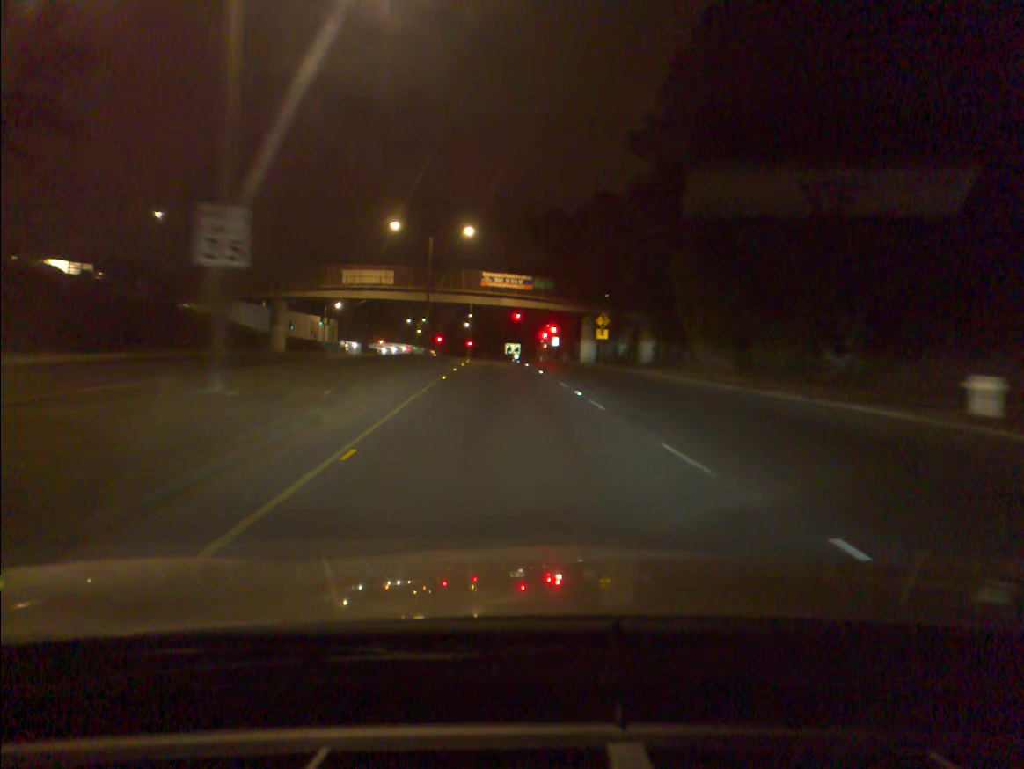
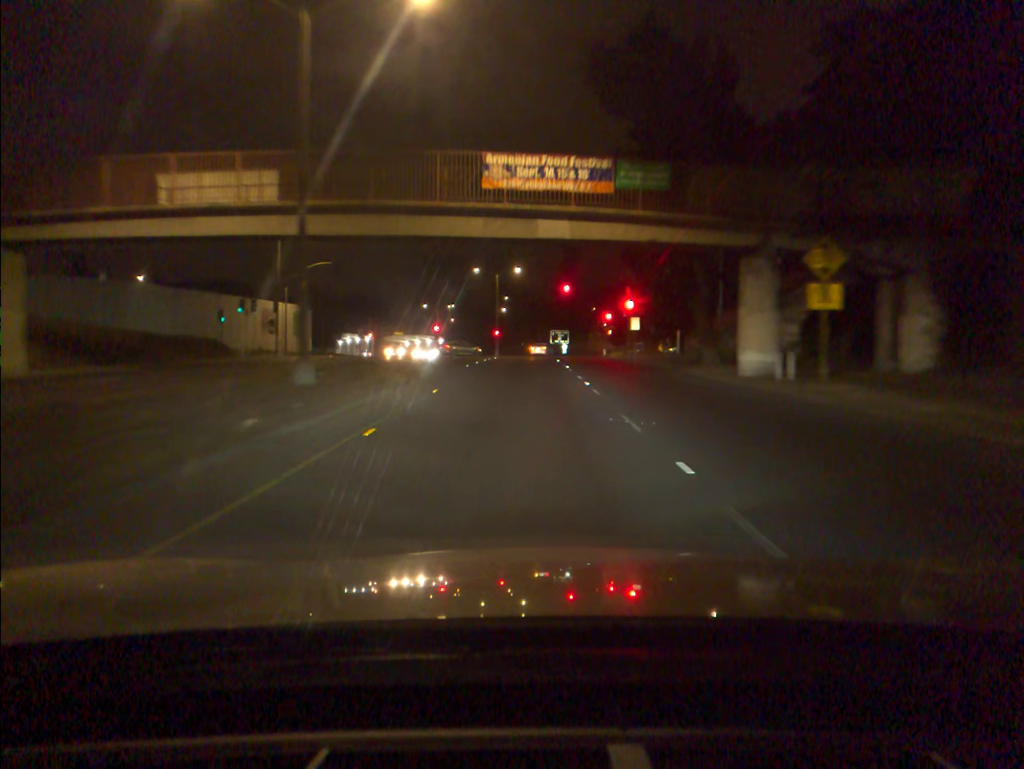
(-1.2, +41.0) m; -3°
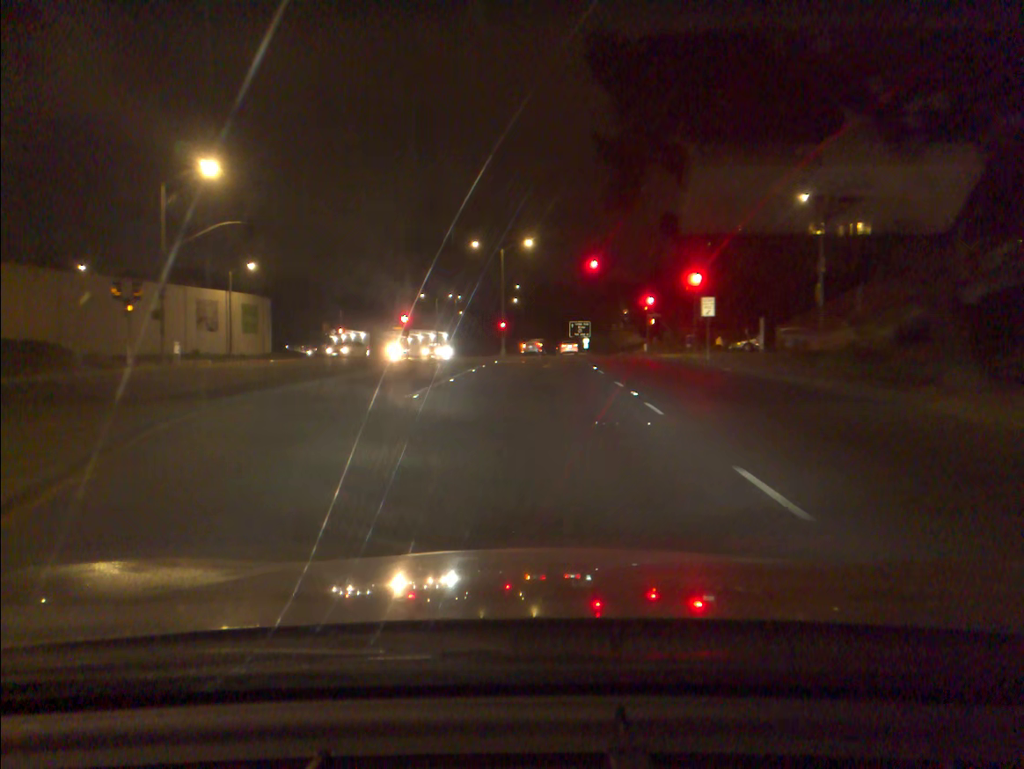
(-0.1, +20.1) m; -1°
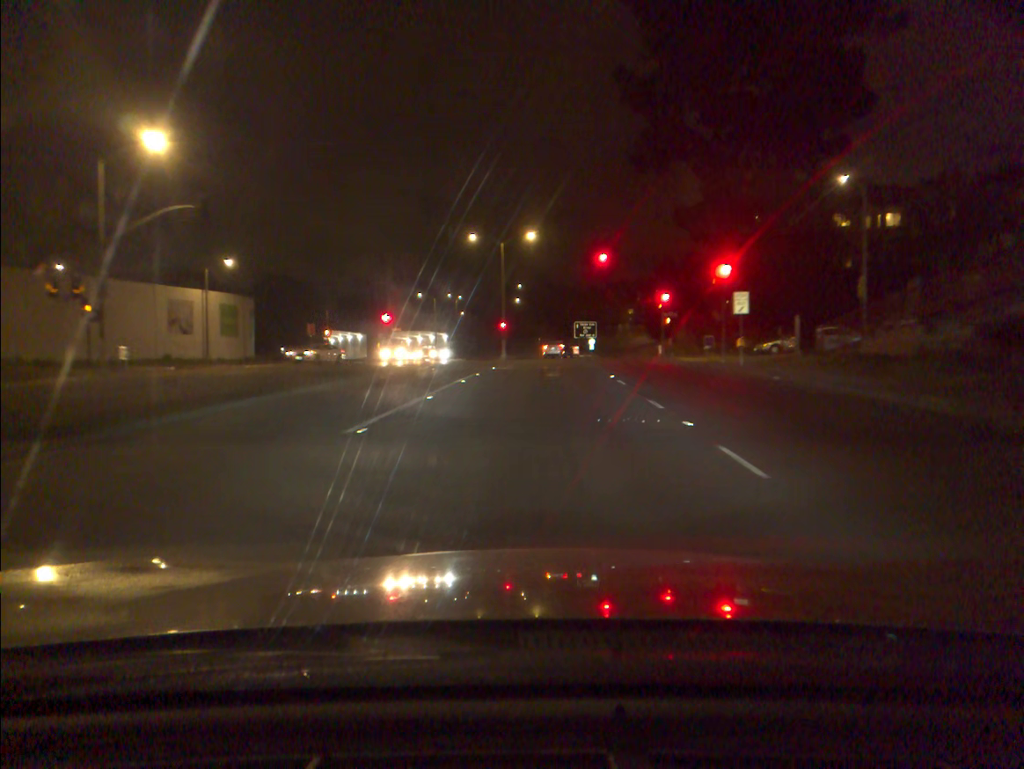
(0.0, +5.6) m; 0°
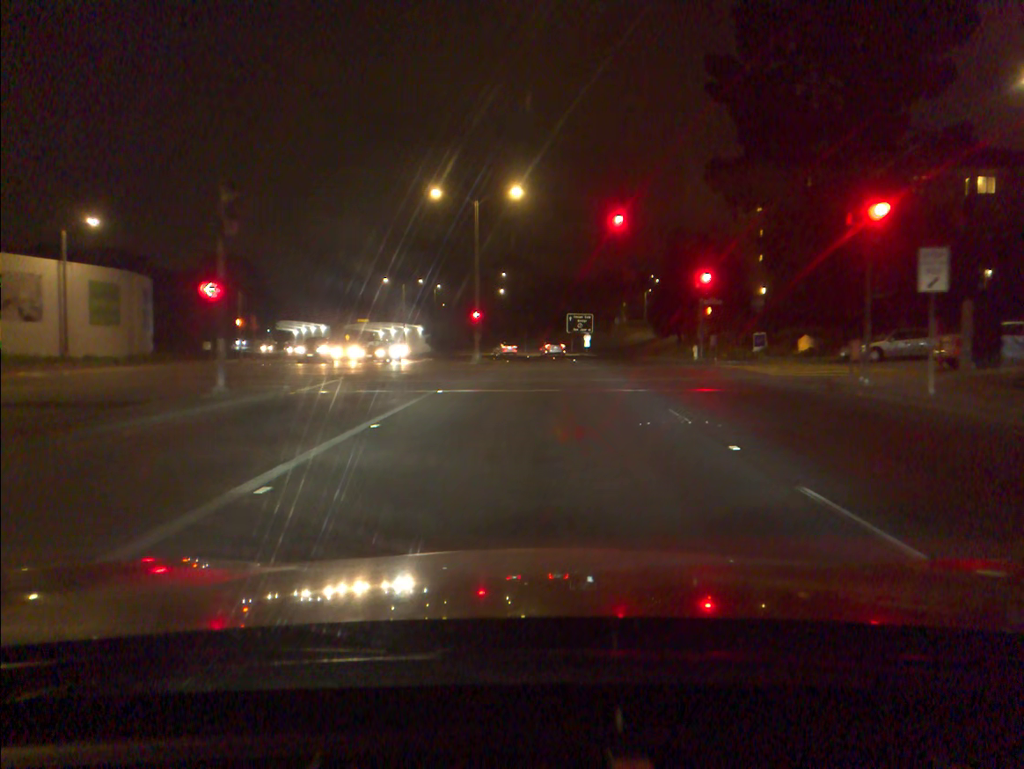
(0.0, +17.0) m; +1°
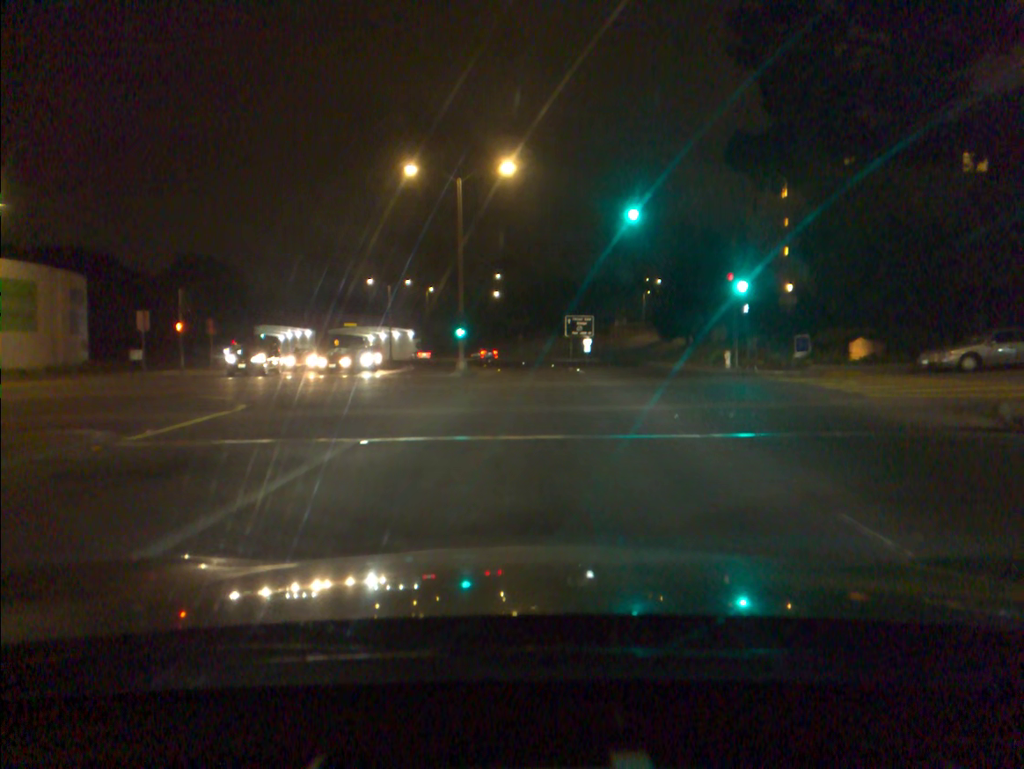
(0.0, +8.0) m; -1°
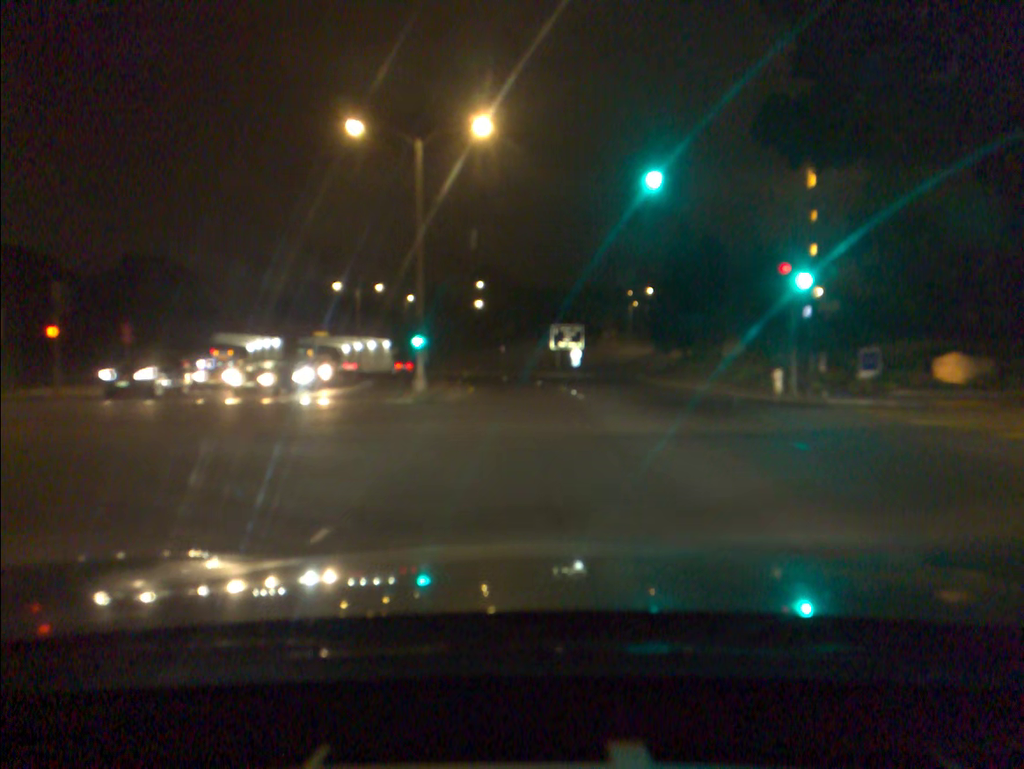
(+0.2, +9.2) m; +2°
